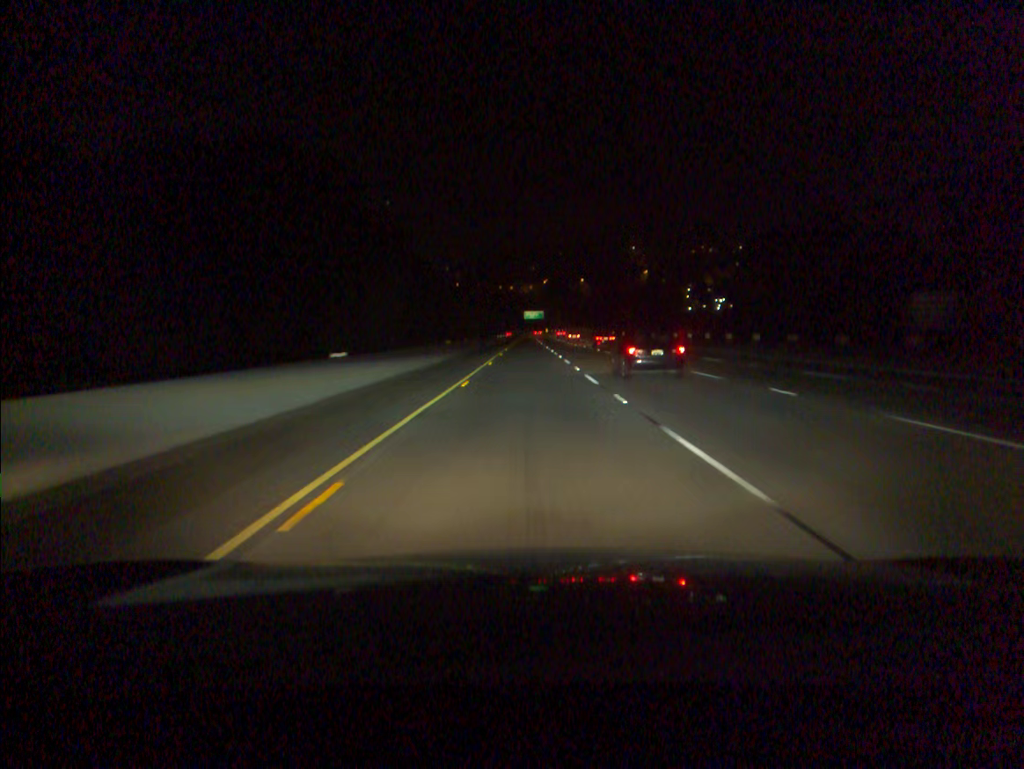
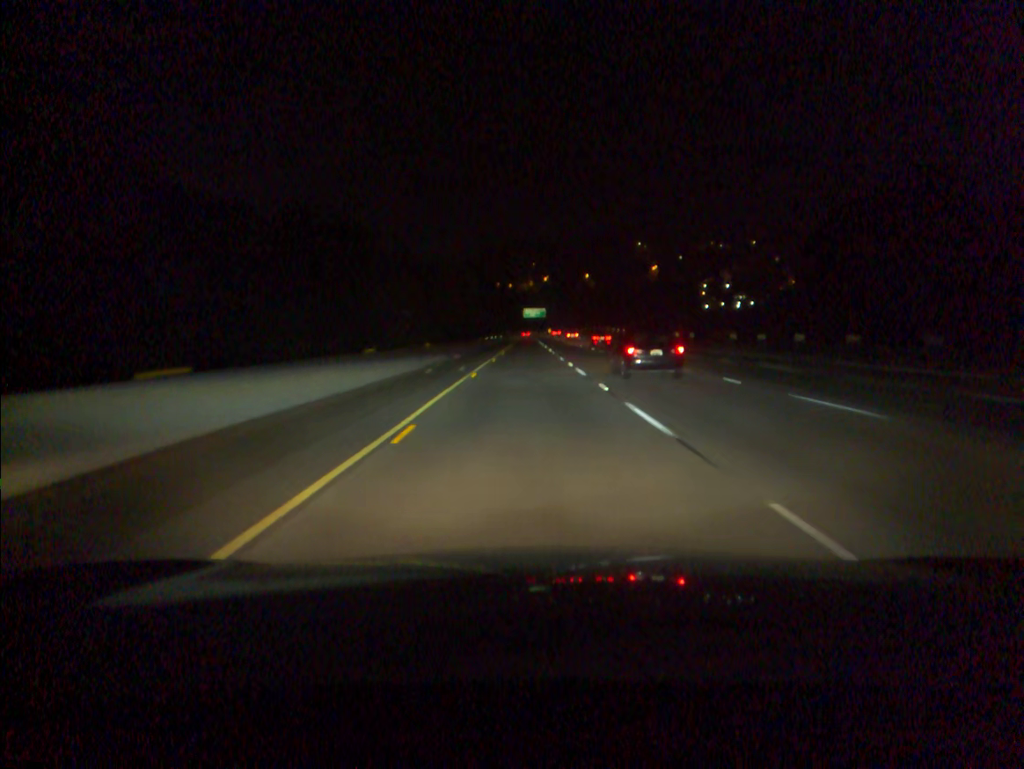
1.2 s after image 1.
(0.0, +39.6) m; 0°
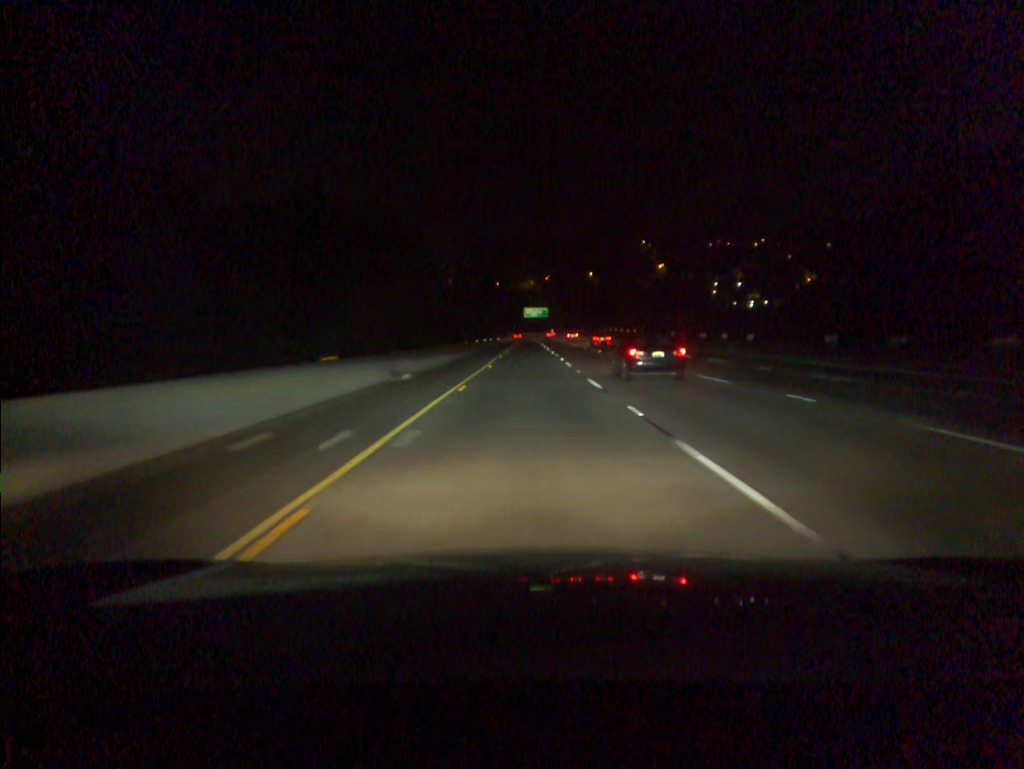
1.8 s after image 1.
(0.0, +19.8) m; 0°
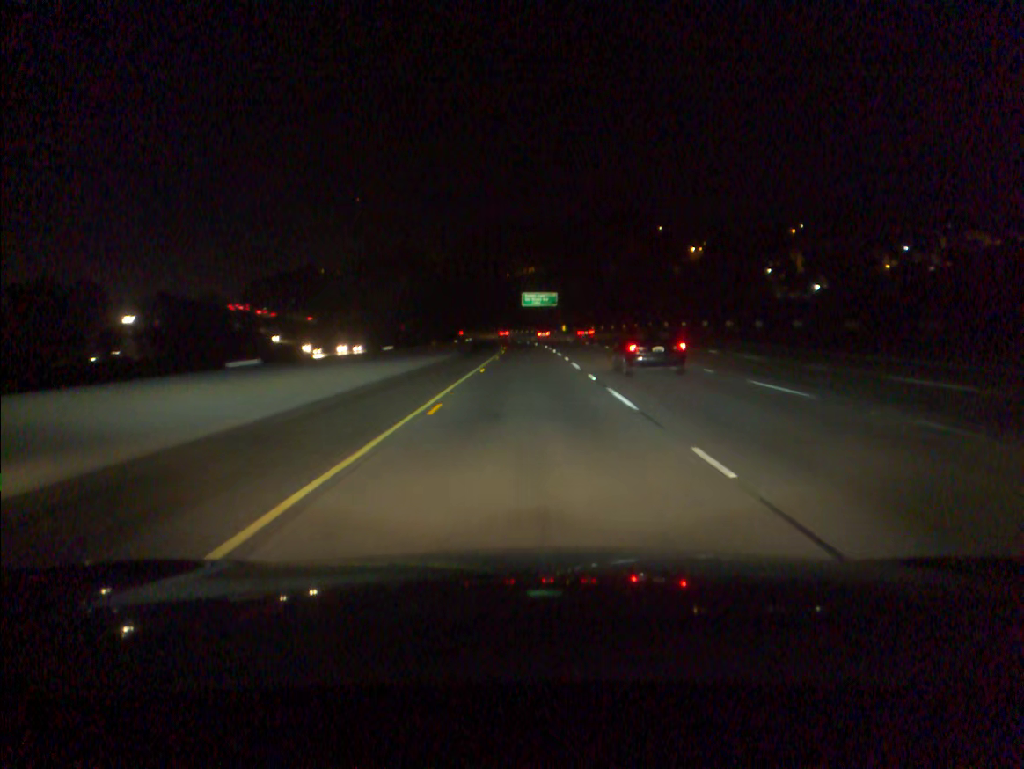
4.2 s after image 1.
(0.0, +79.1) m; 0°
